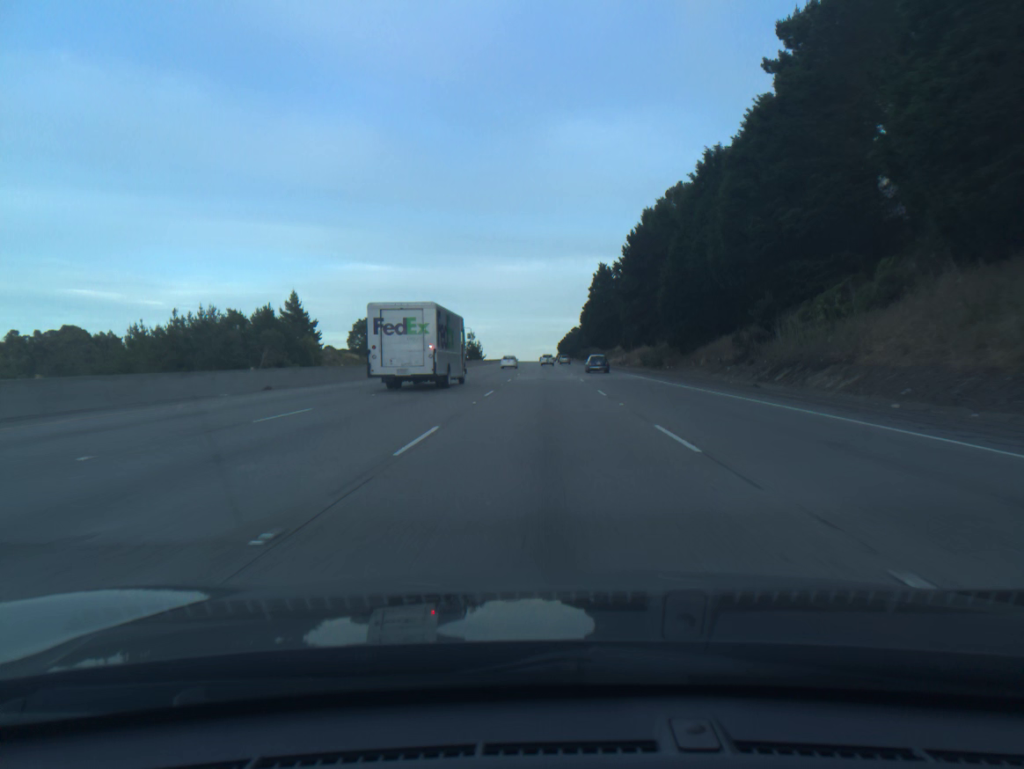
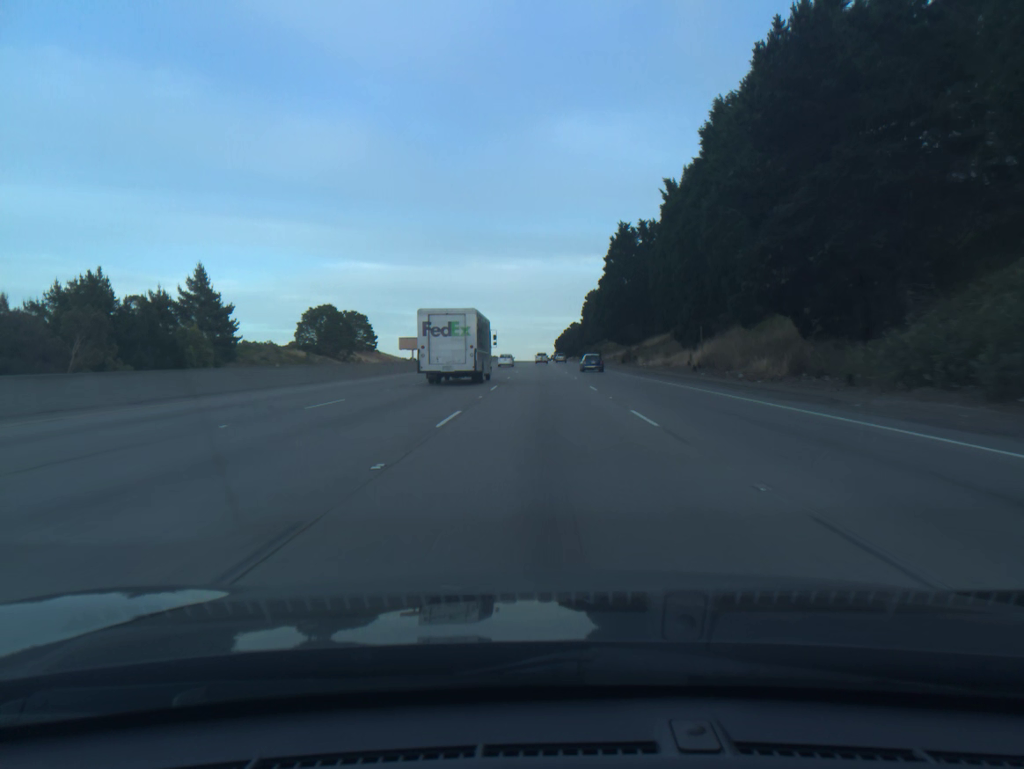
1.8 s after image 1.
(0.0, +55.1) m; 0°
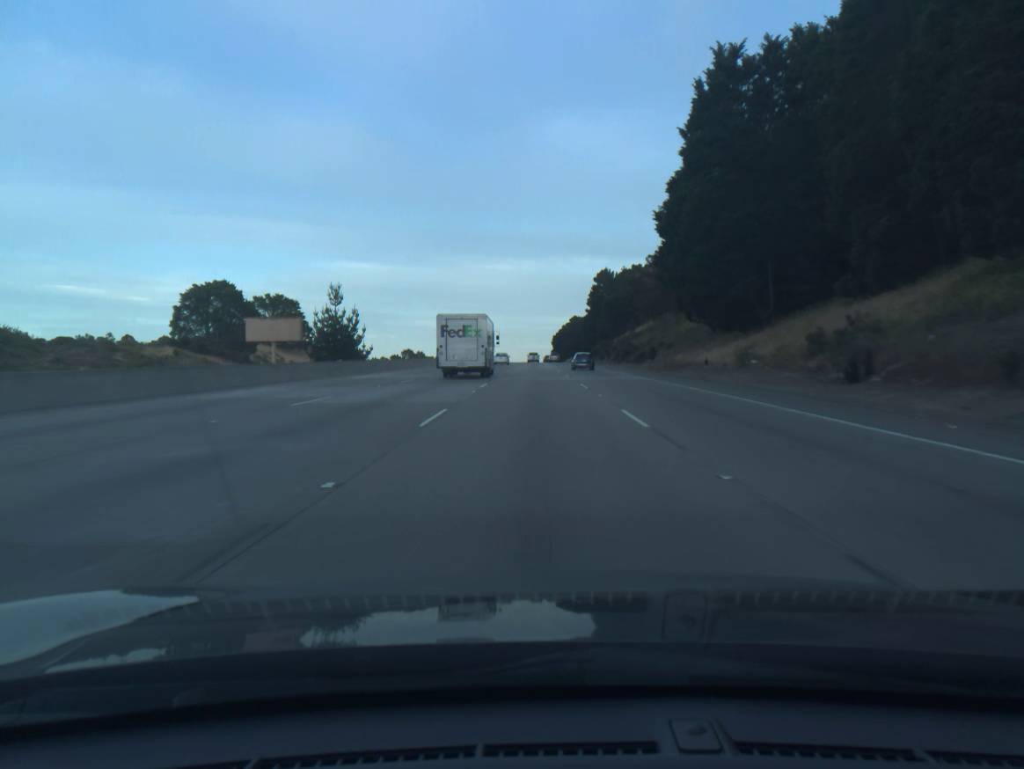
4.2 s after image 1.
(0.0, +73.4) m; 0°
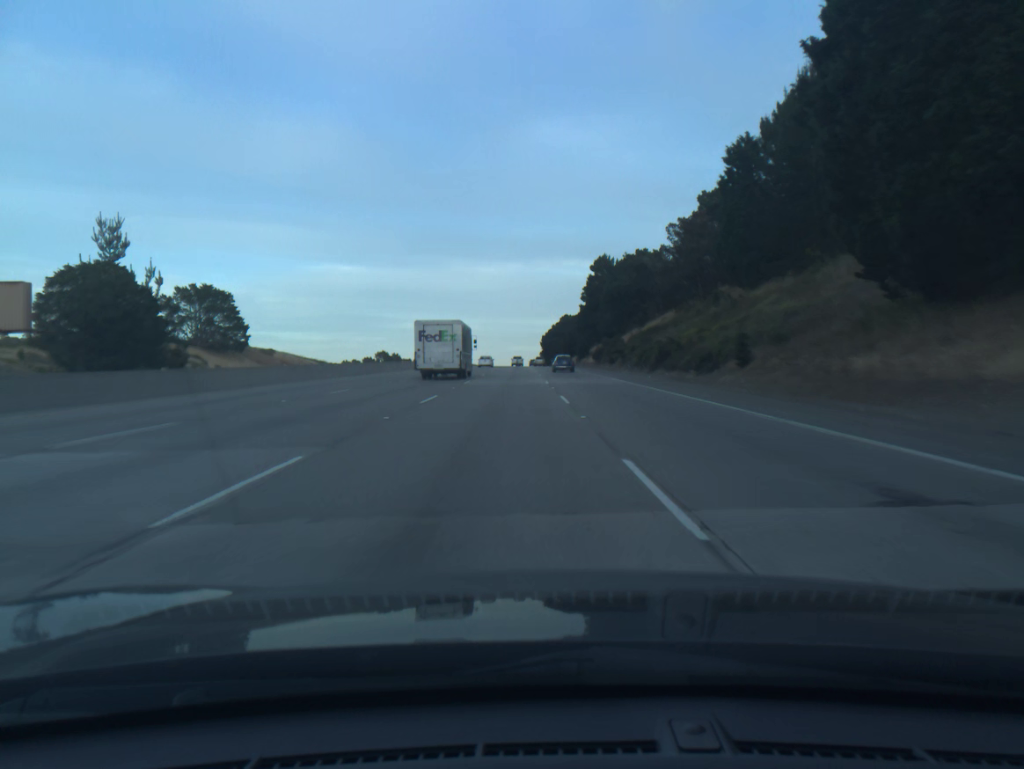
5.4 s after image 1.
(+0.3, +36.7) m; +1°
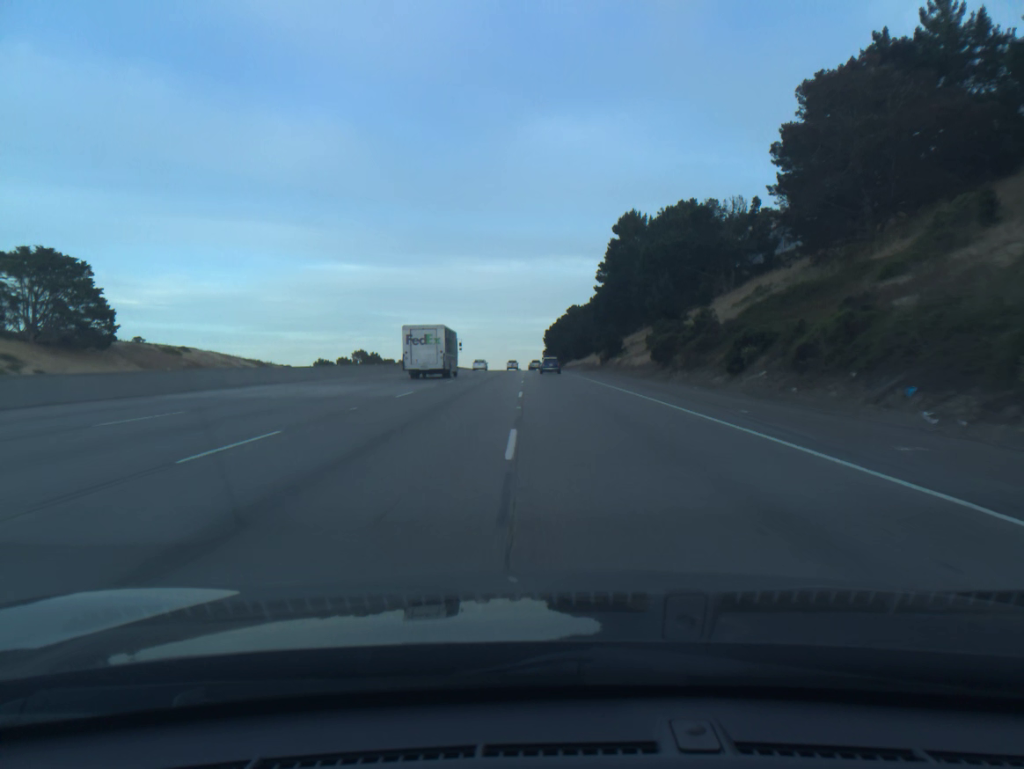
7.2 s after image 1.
(0.0, +55.0) m; 0°
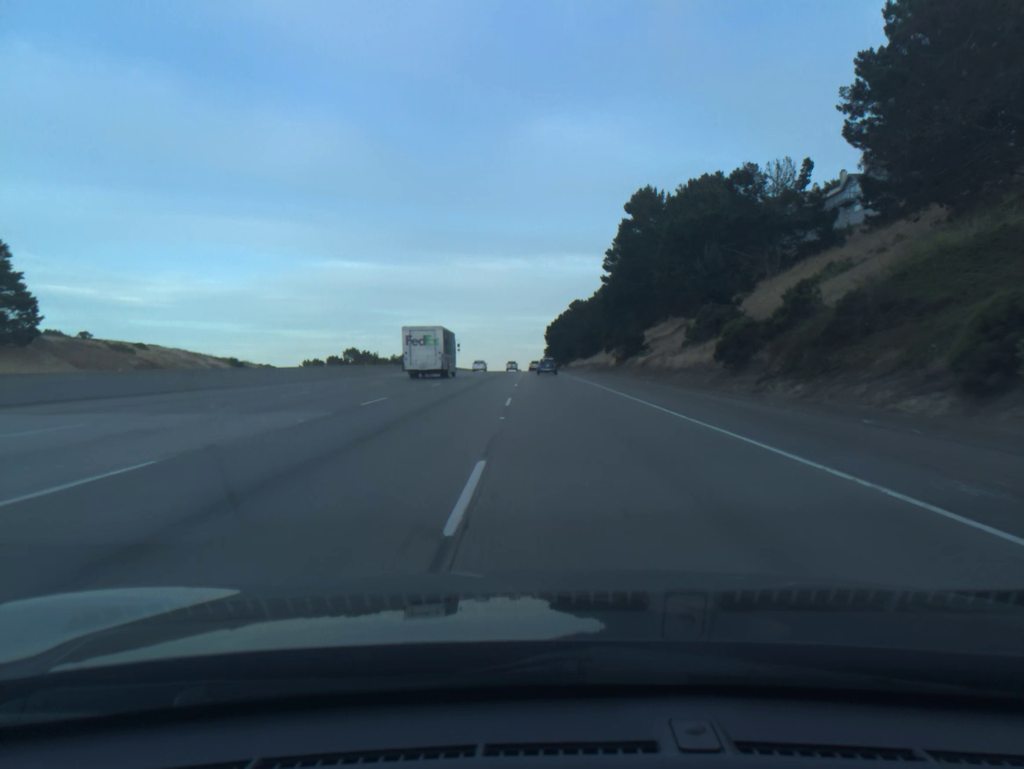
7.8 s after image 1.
(0.0, +18.3) m; 0°
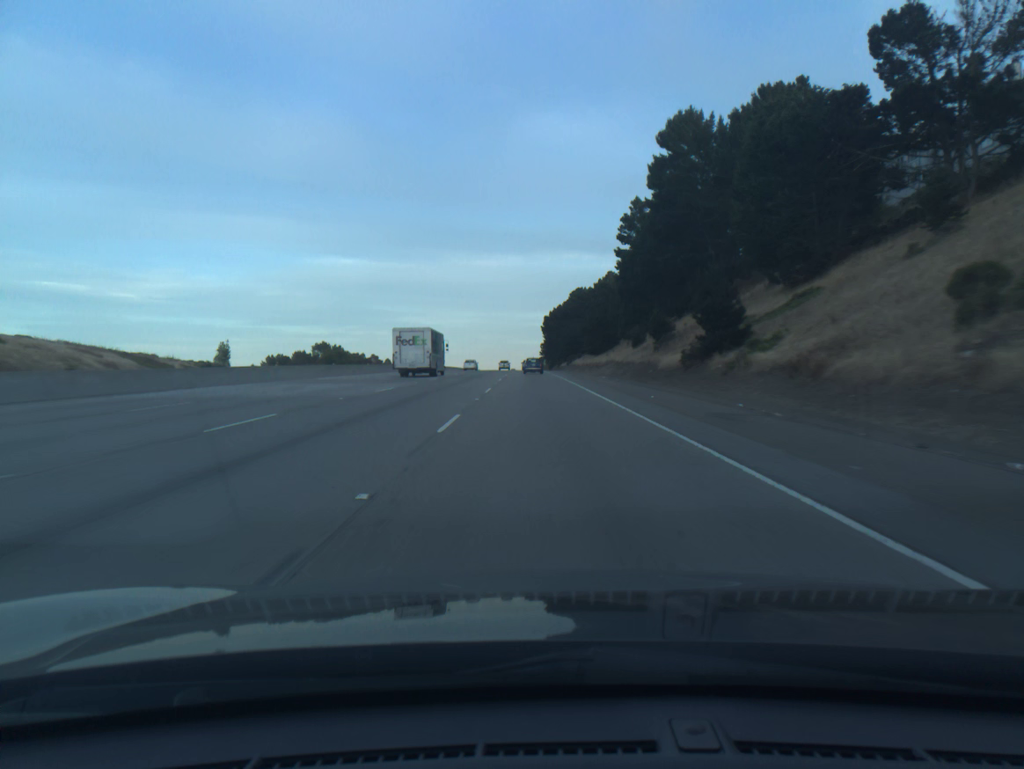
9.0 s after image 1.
(+0.2, +36.6) m; 0°
